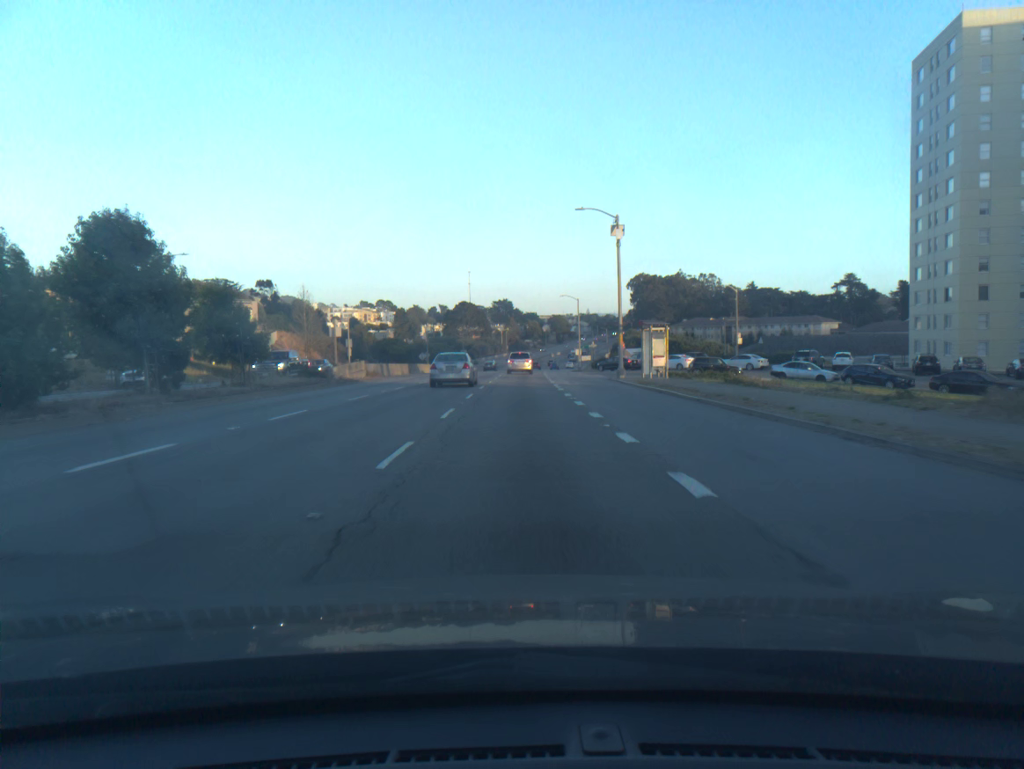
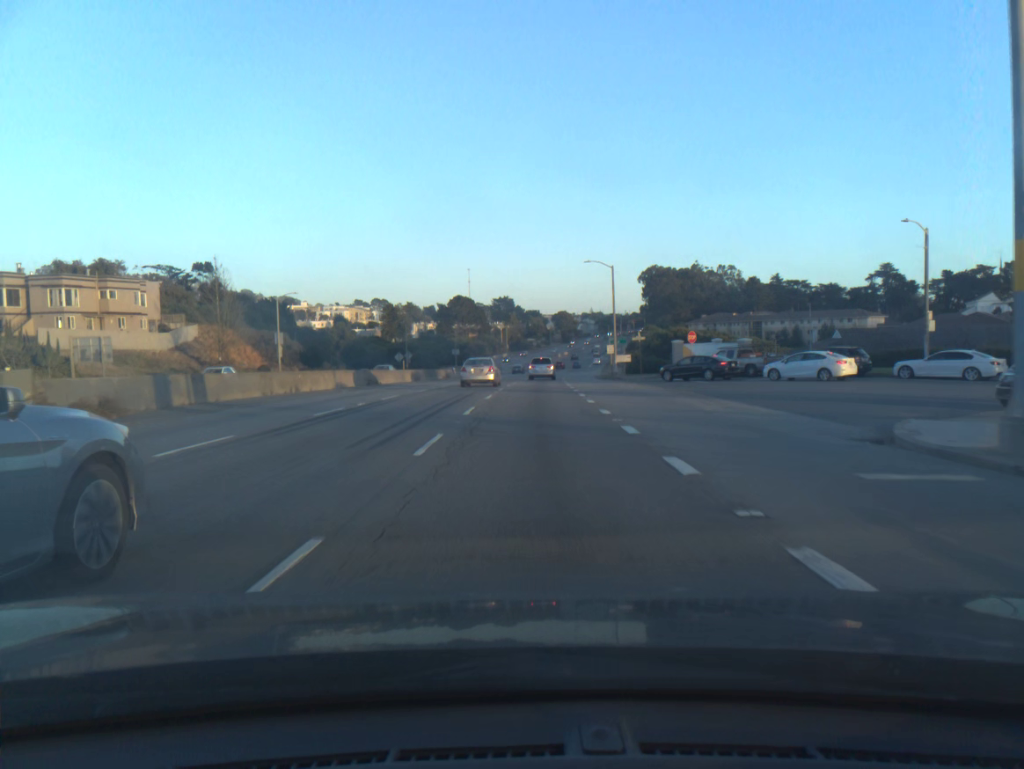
(0.0, +35.6) m; 0°
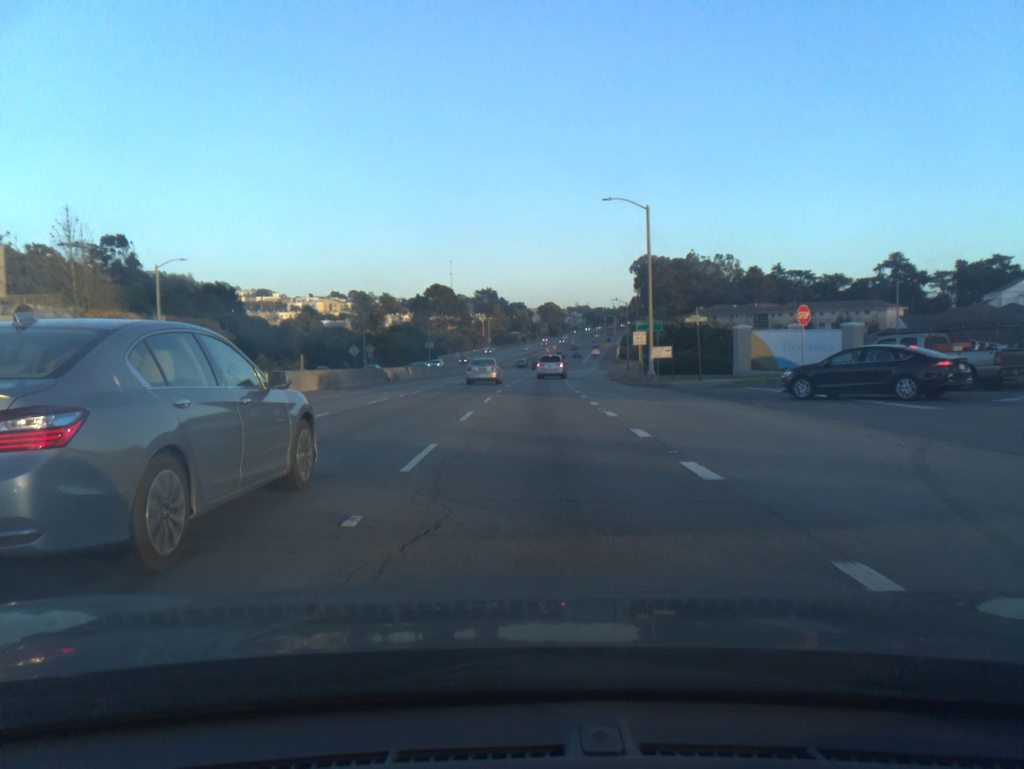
(+0.2, +23.7) m; +1°
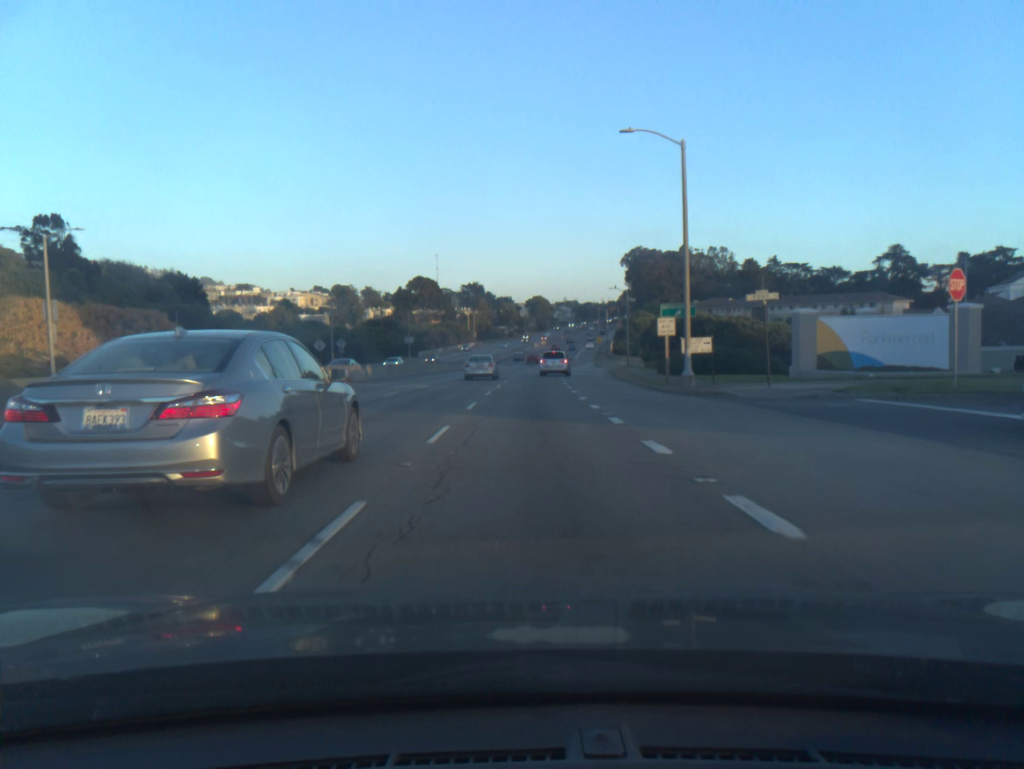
(+0.1, +11.7) m; +1°
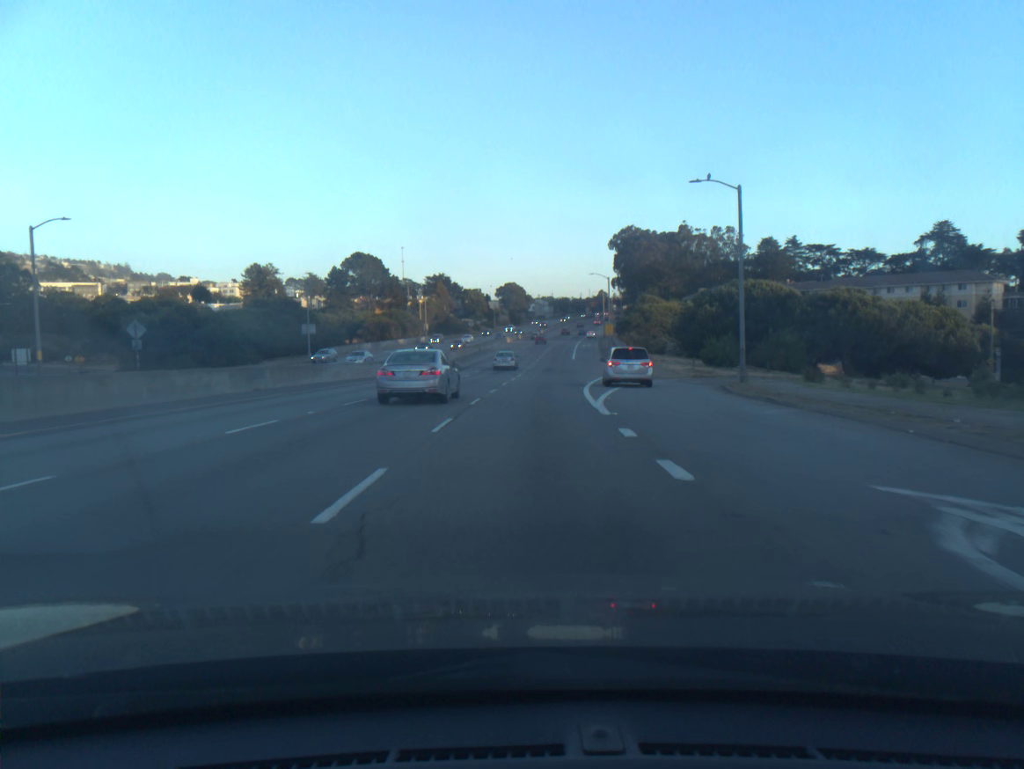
(+1.2, +57.6) m; +2°
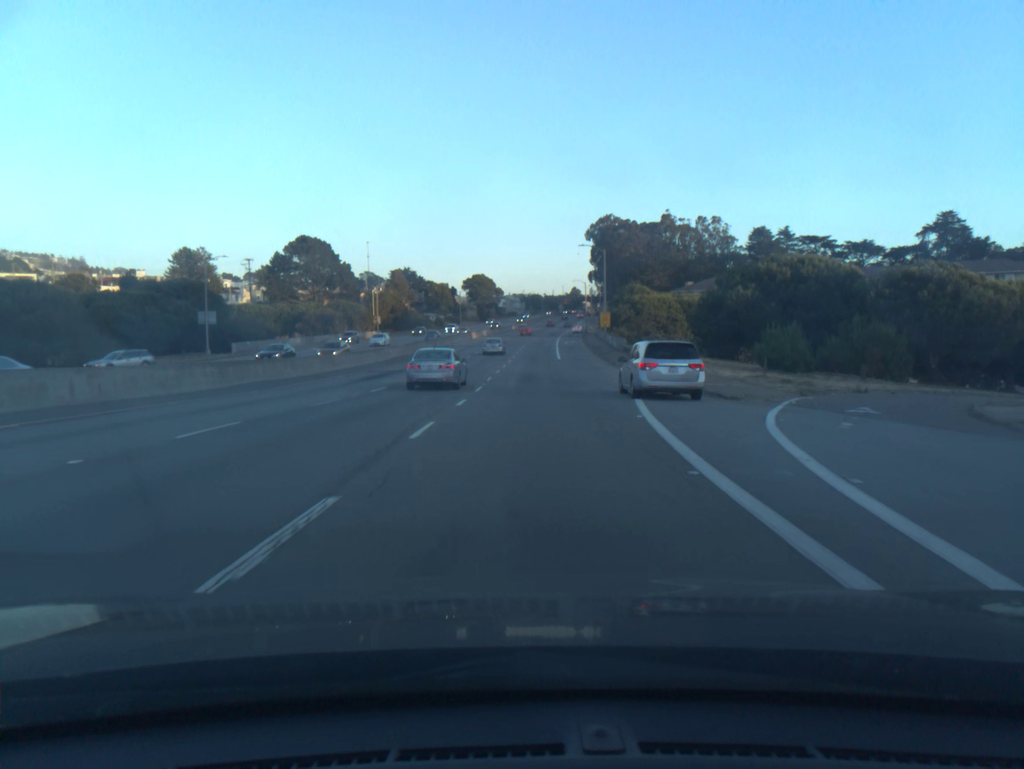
(+0.4, +23.6) m; +2°
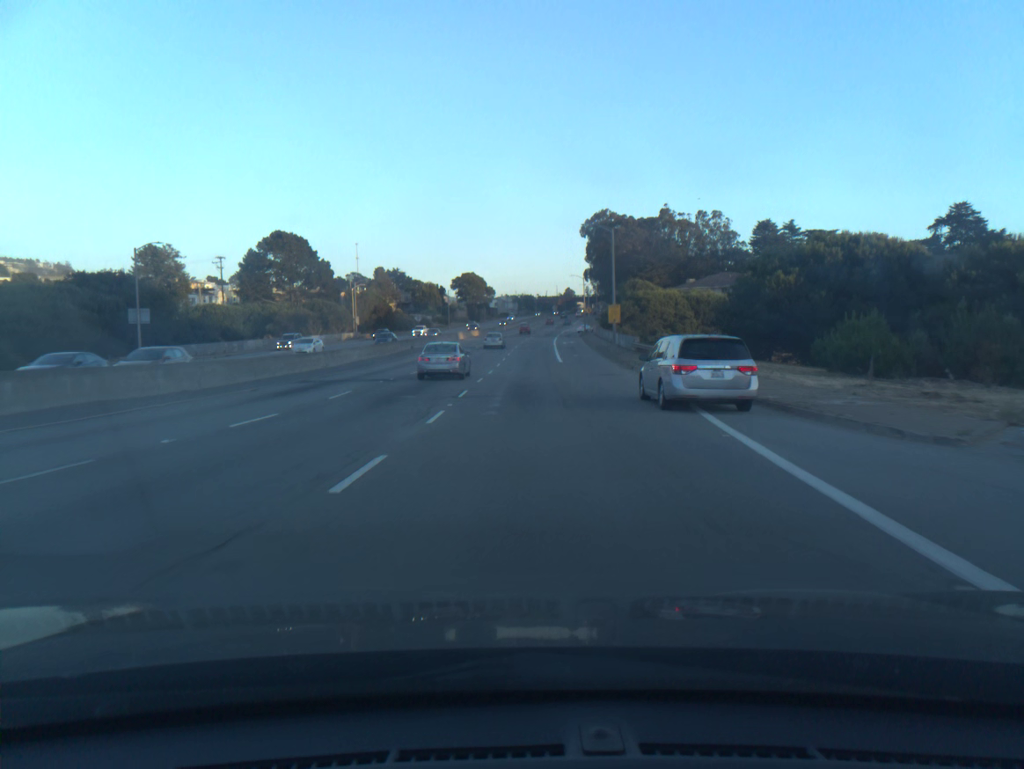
(+0.1, +11.9) m; +1°
